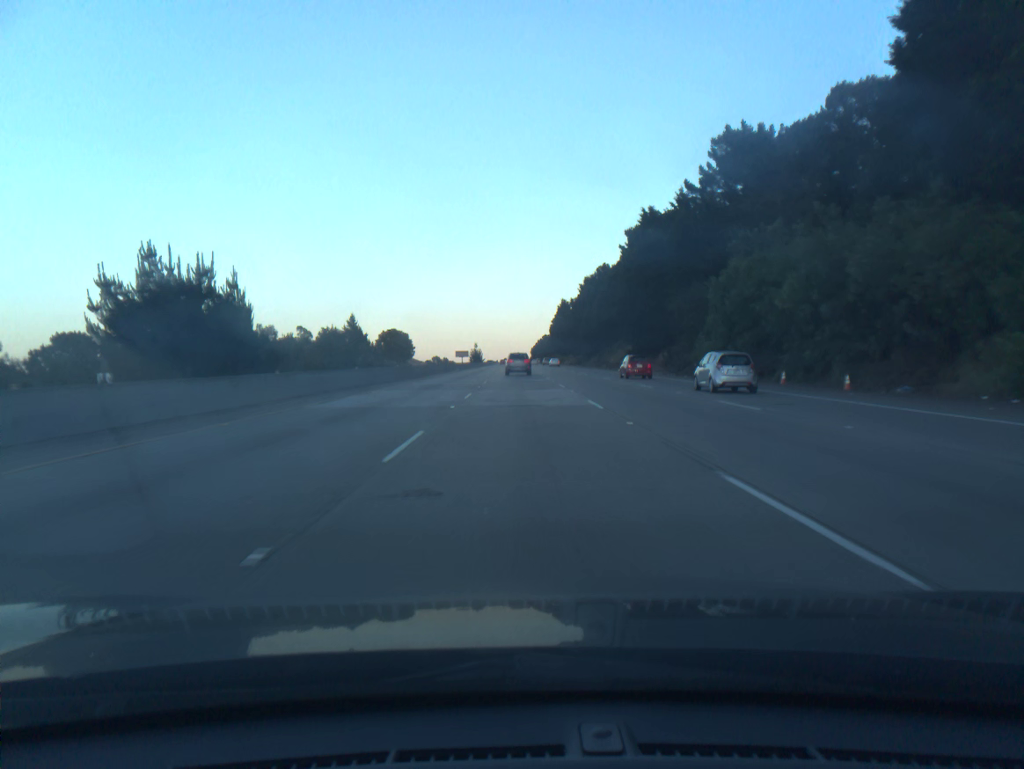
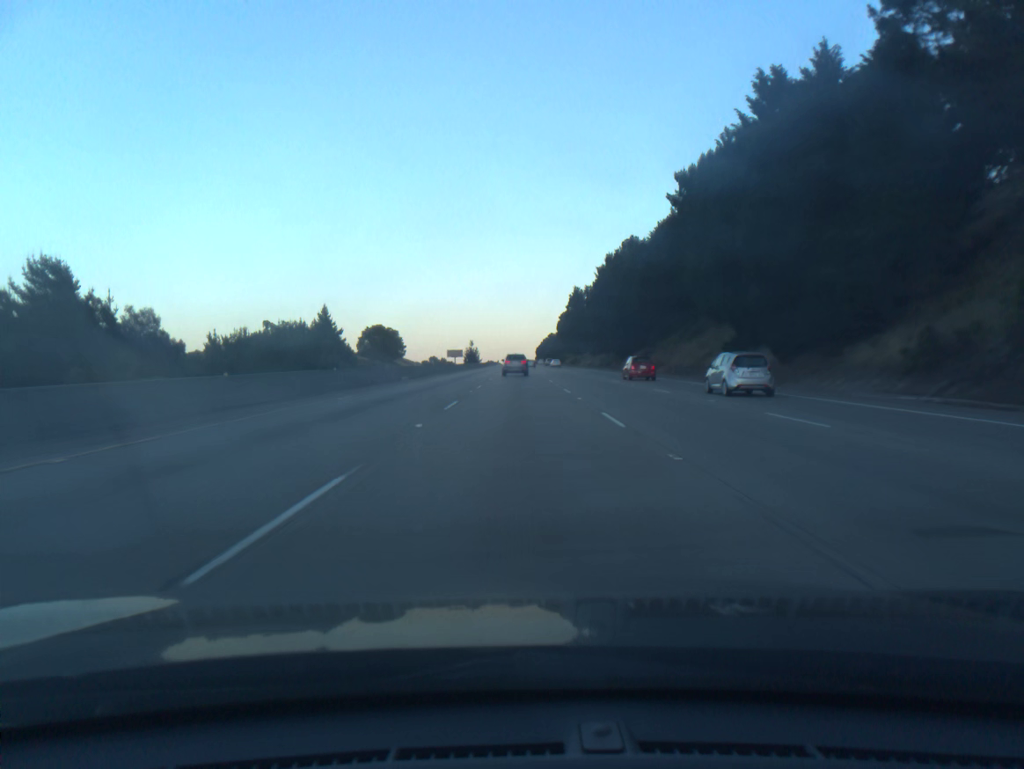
(0.0, +48.7) m; 0°
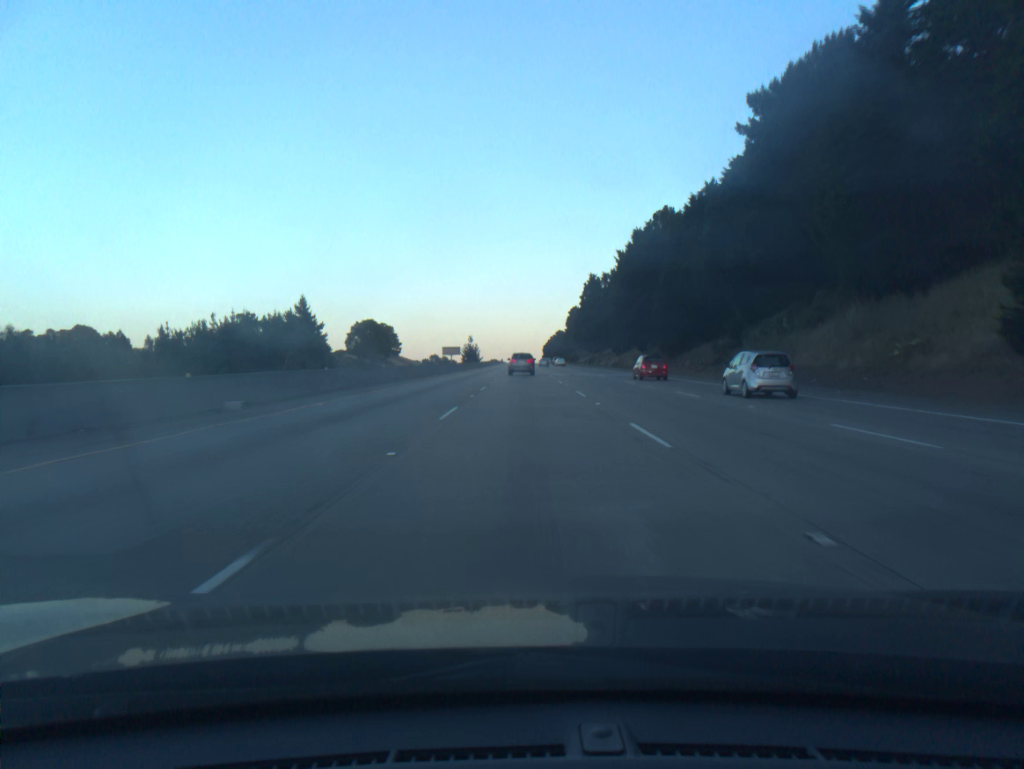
(-0.2, +32.6) m; -1°
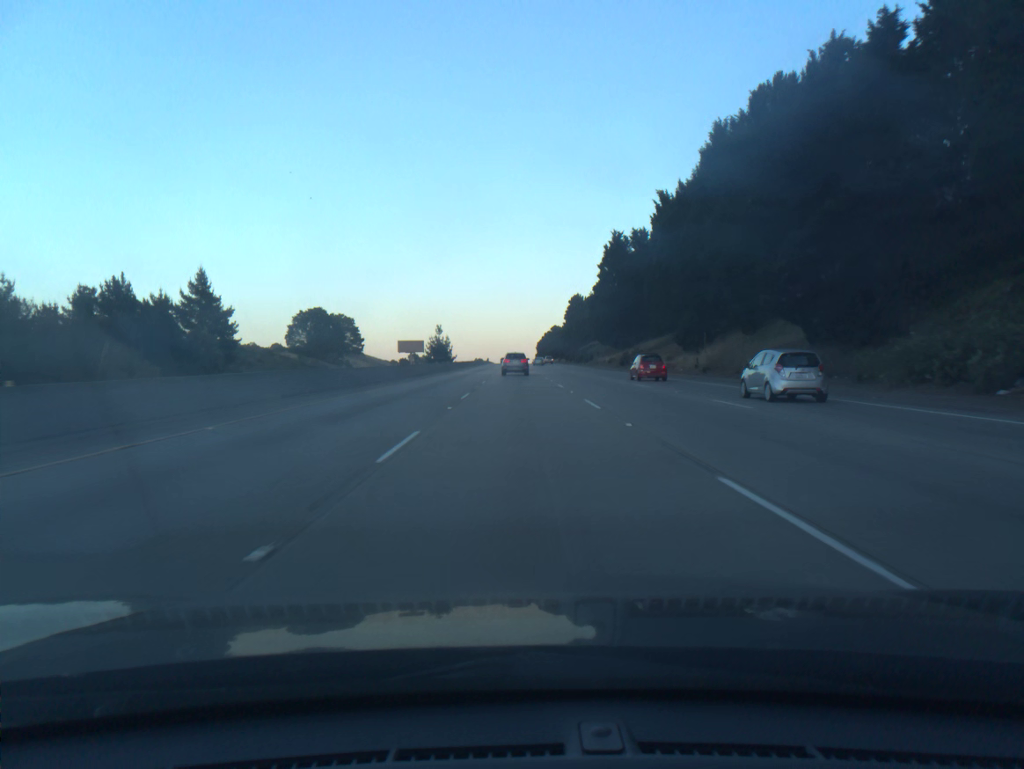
(+0.3, +65.2) m; +1°
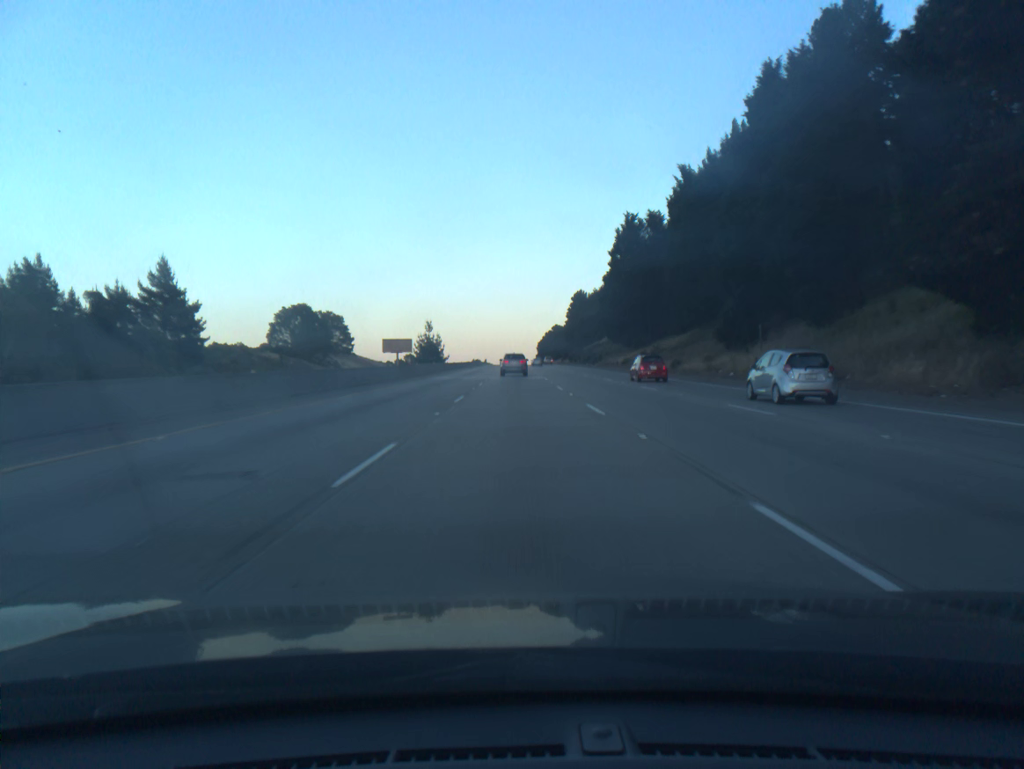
(0.0, +16.2) m; 0°
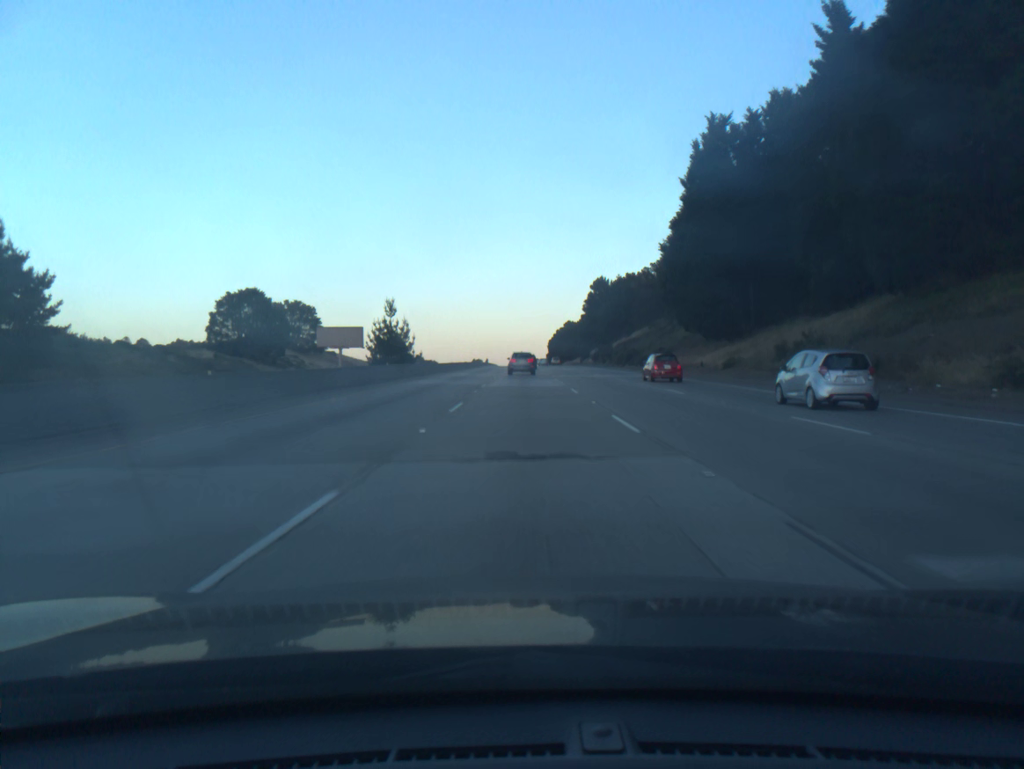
(-0.3, +48.4) m; -1°
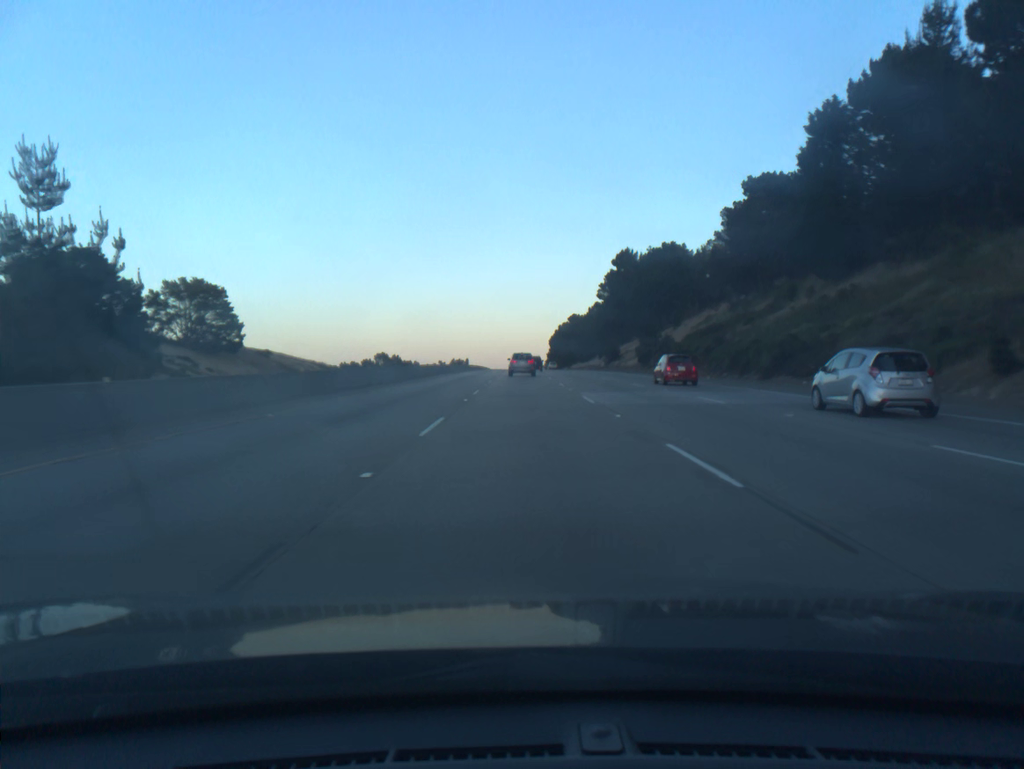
(+0.1, +63.9) m; 0°
